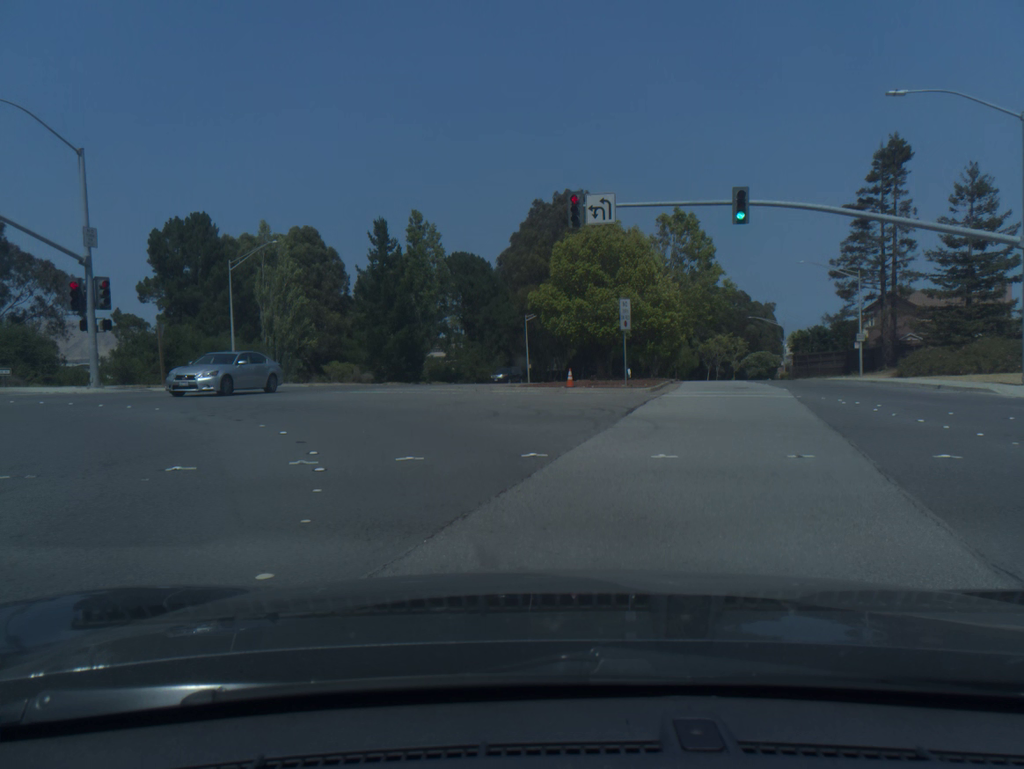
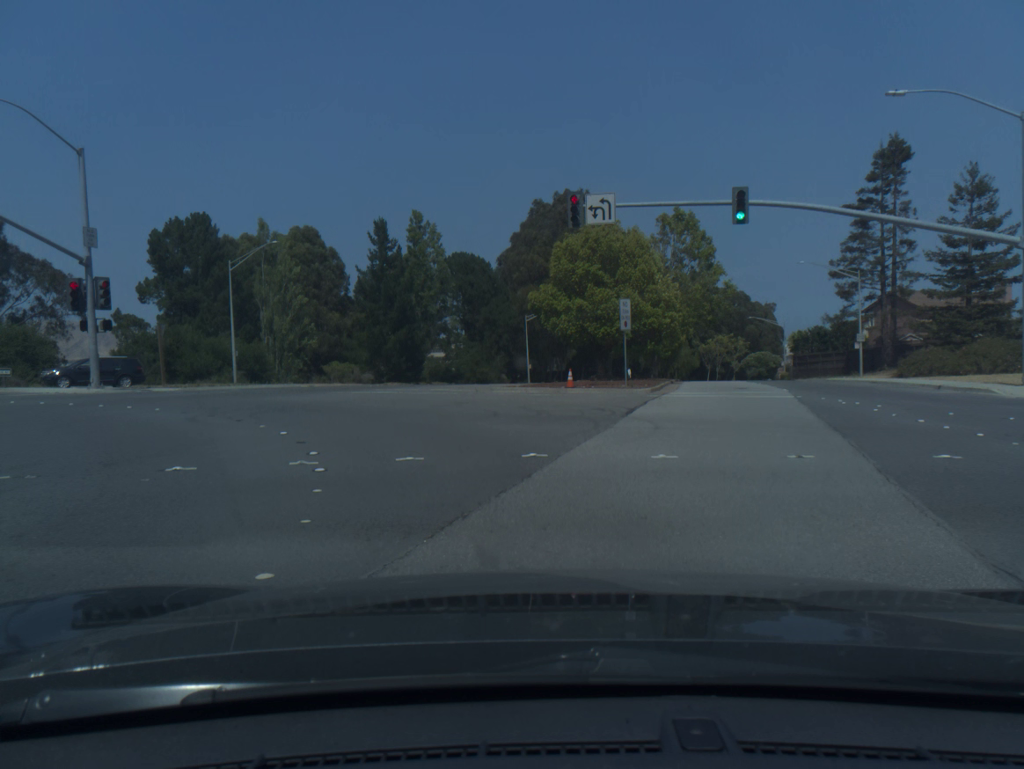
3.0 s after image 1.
(0.0, 0.0) m; 0°
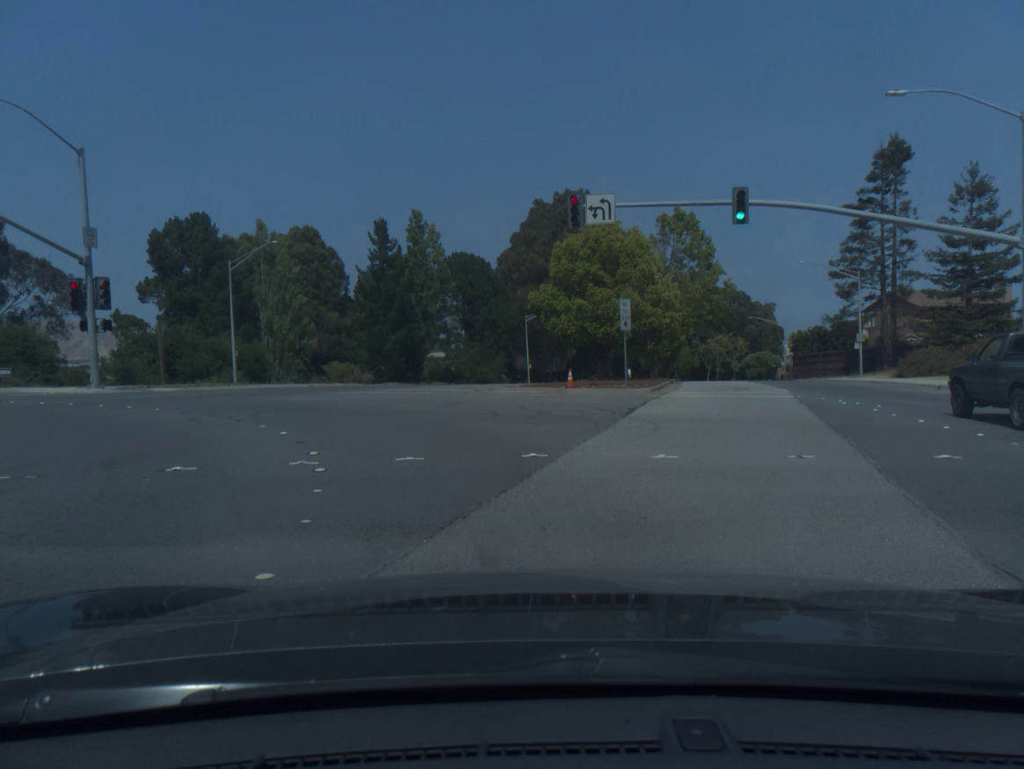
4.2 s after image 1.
(0.0, 0.0) m; 0°
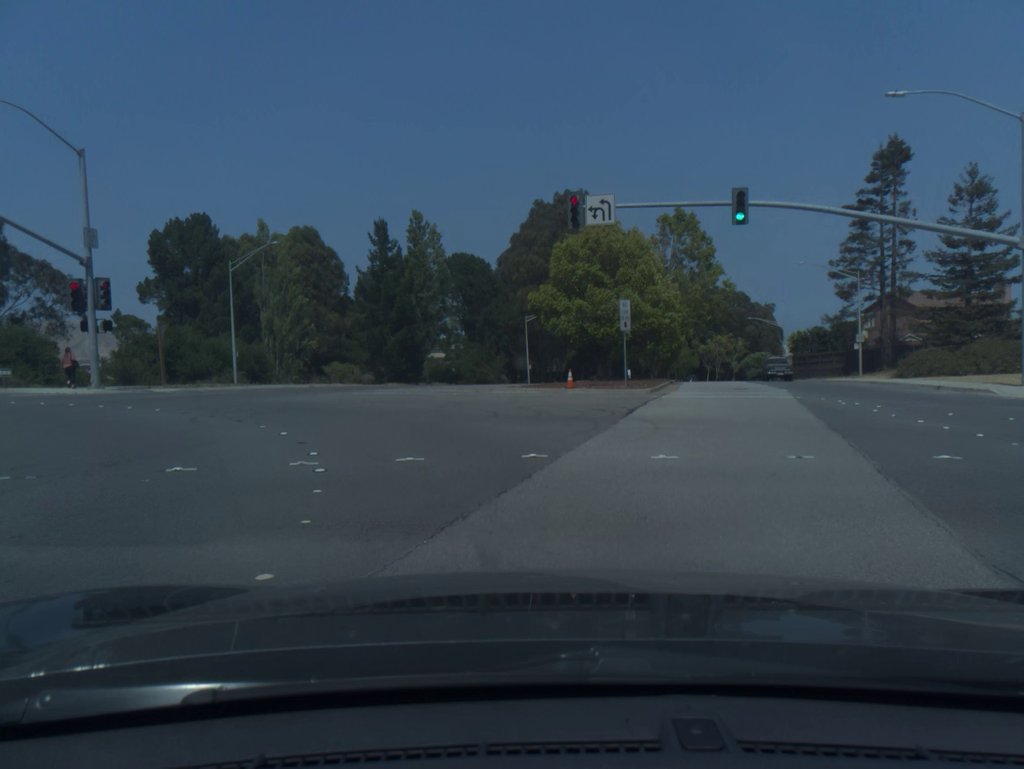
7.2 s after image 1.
(0.0, -0.2) m; 0°
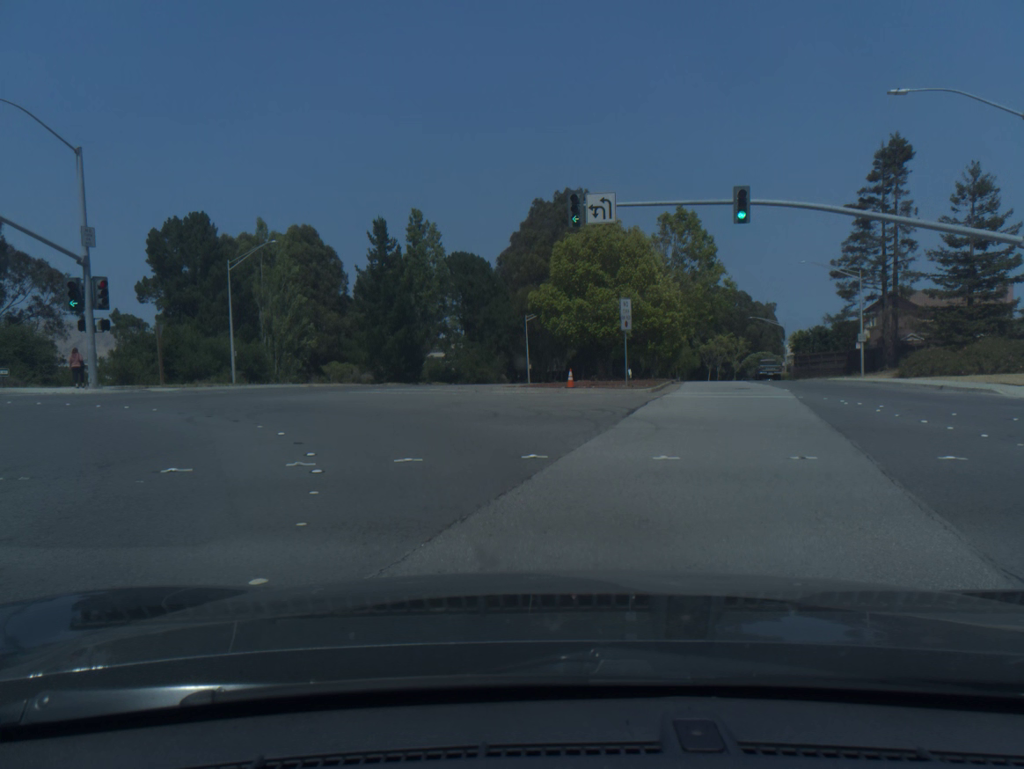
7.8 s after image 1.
(0.0, +0.1) m; 0°
